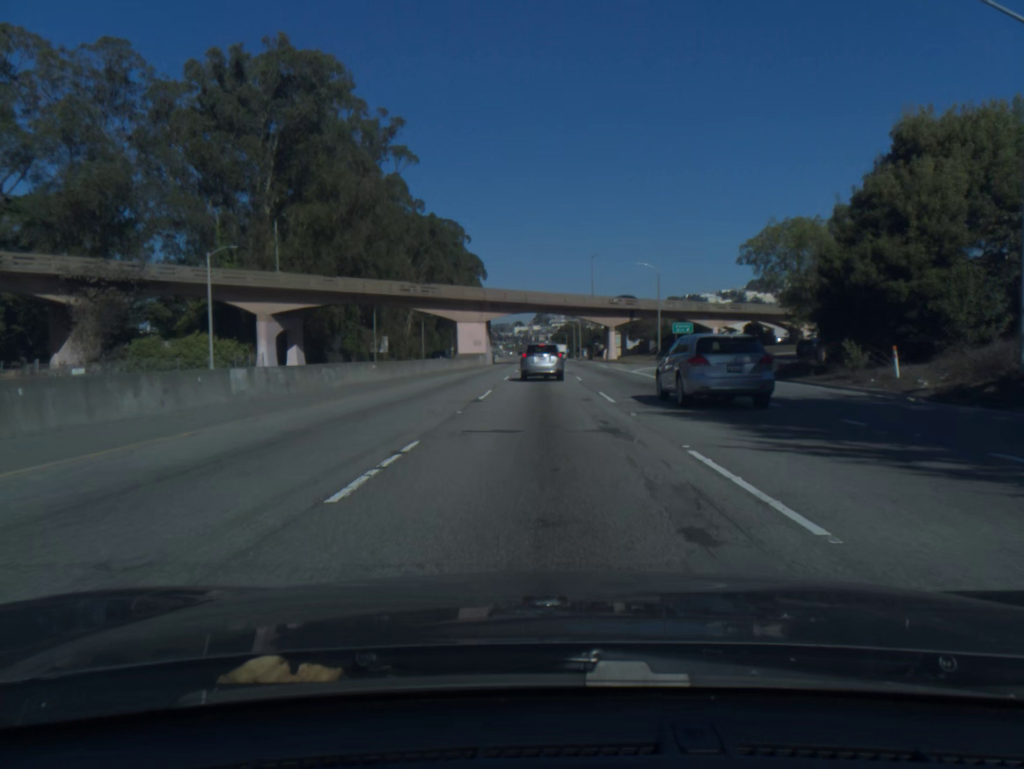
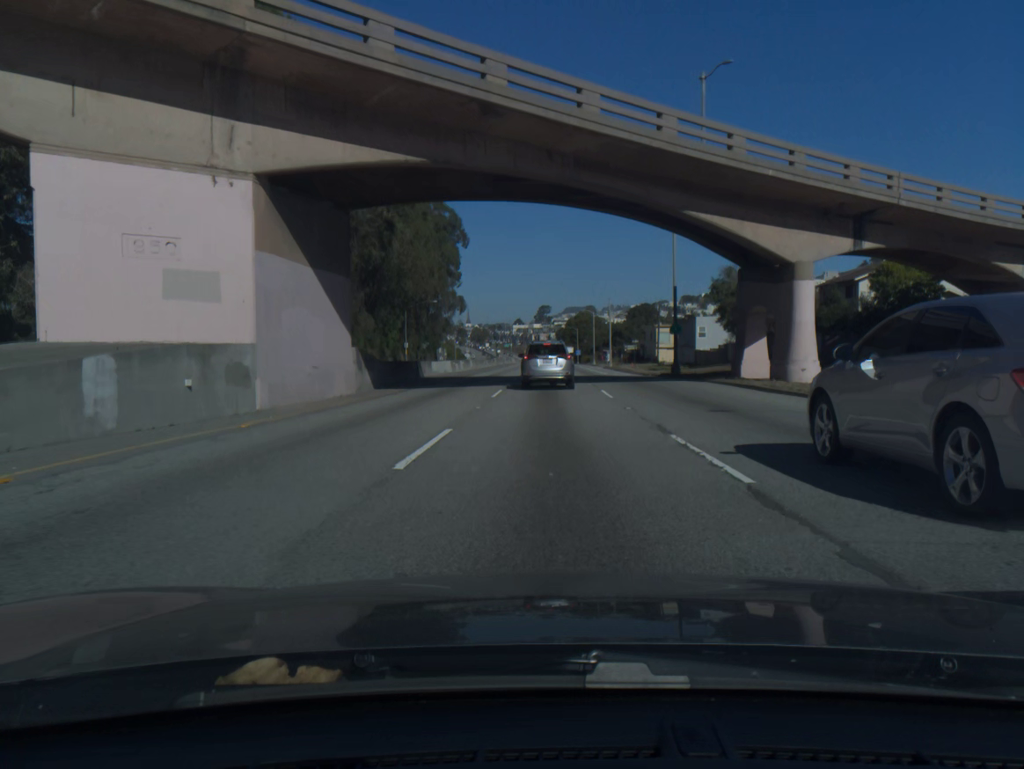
(-0.2, +71.8) m; 0°
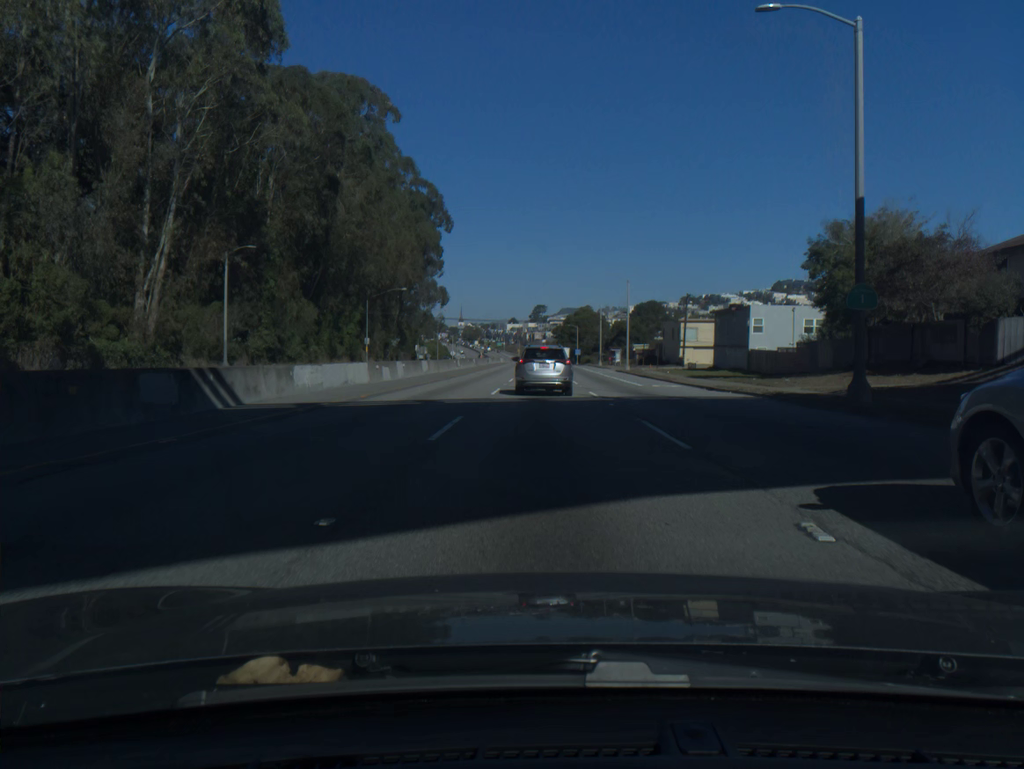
(+0.1, +26.9) m; 0°
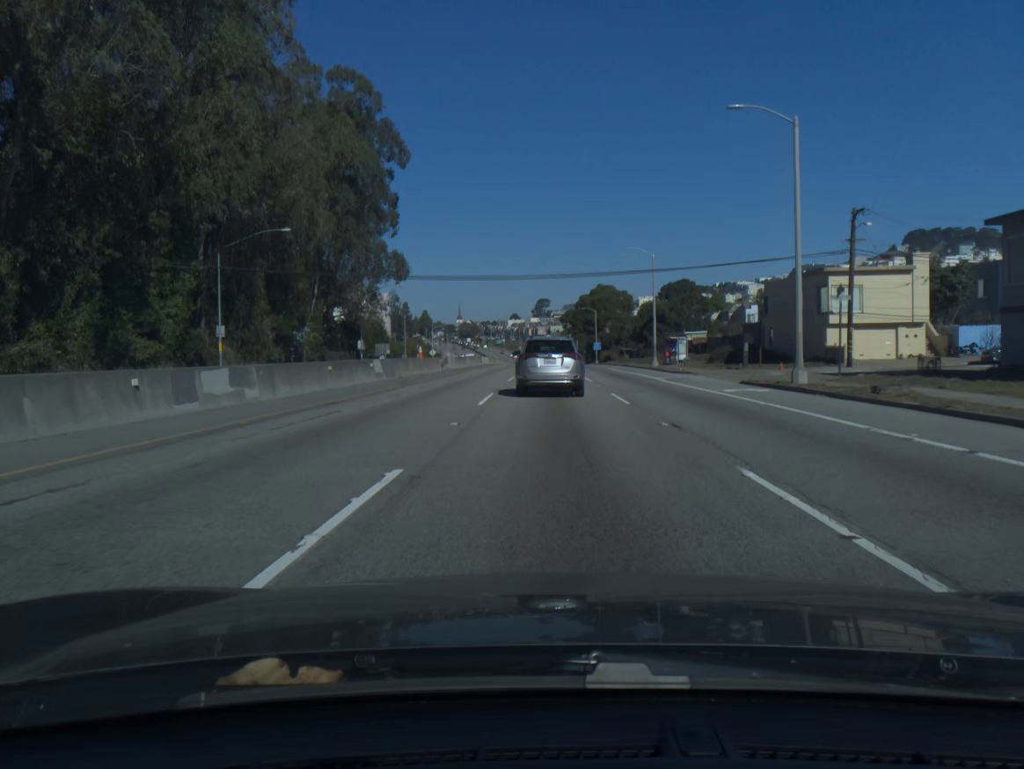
(-0.3, +51.7) m; 0°
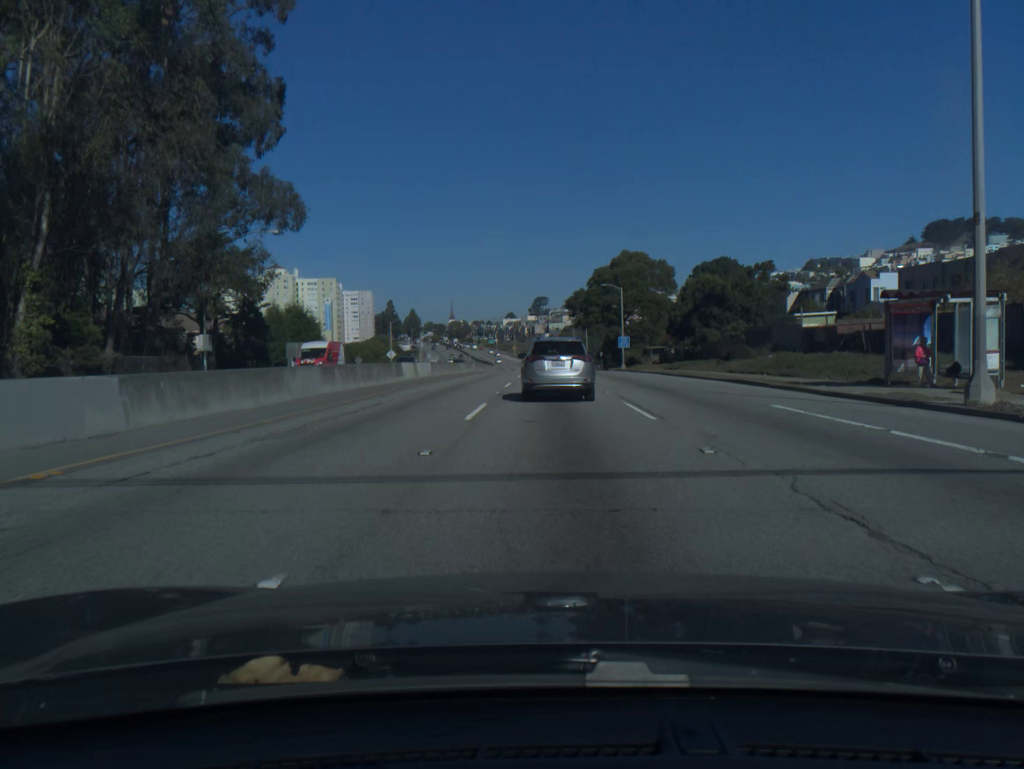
(+0.1, +47.9) m; 0°
